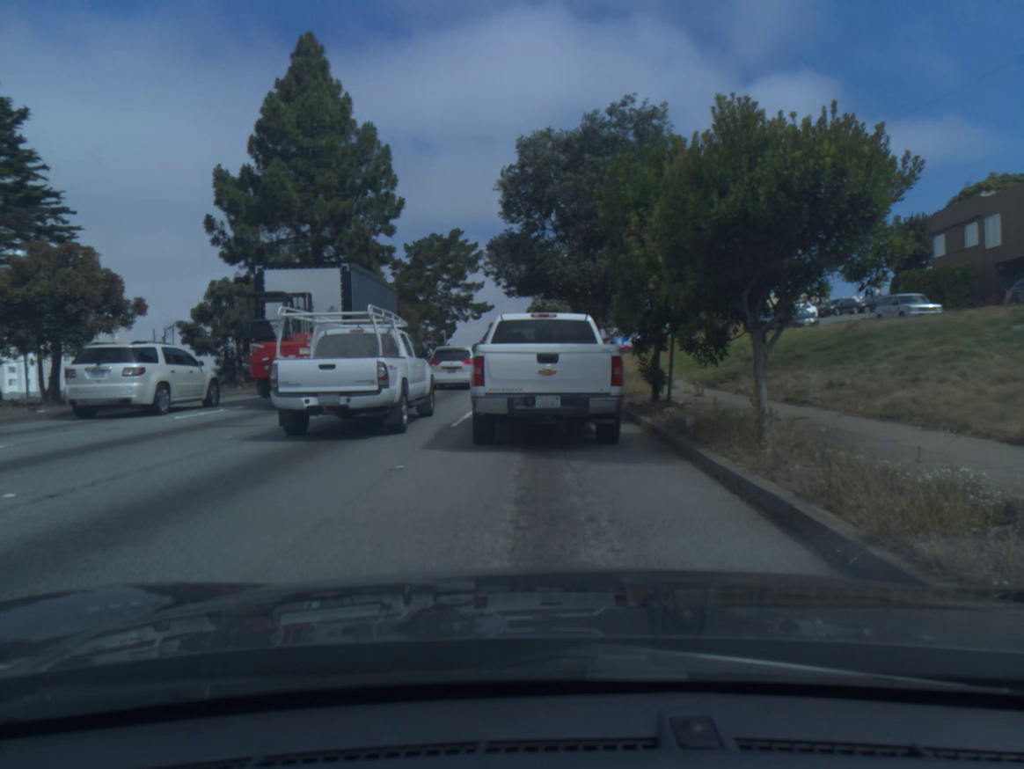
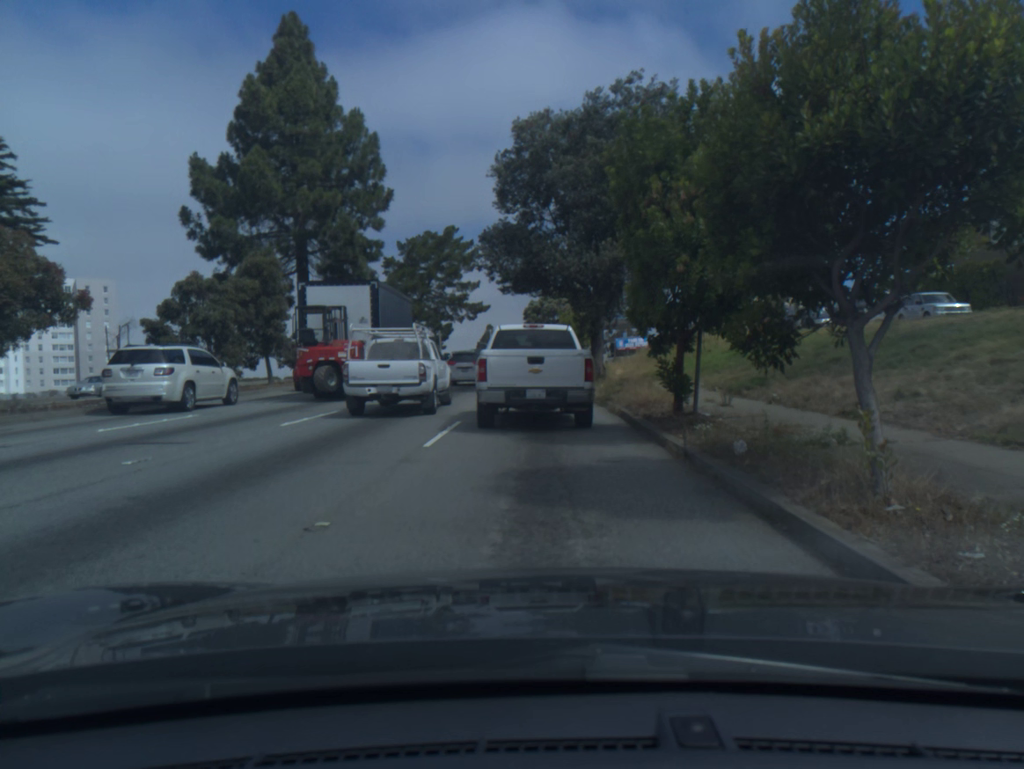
(0.0, +2.8) m; 0°
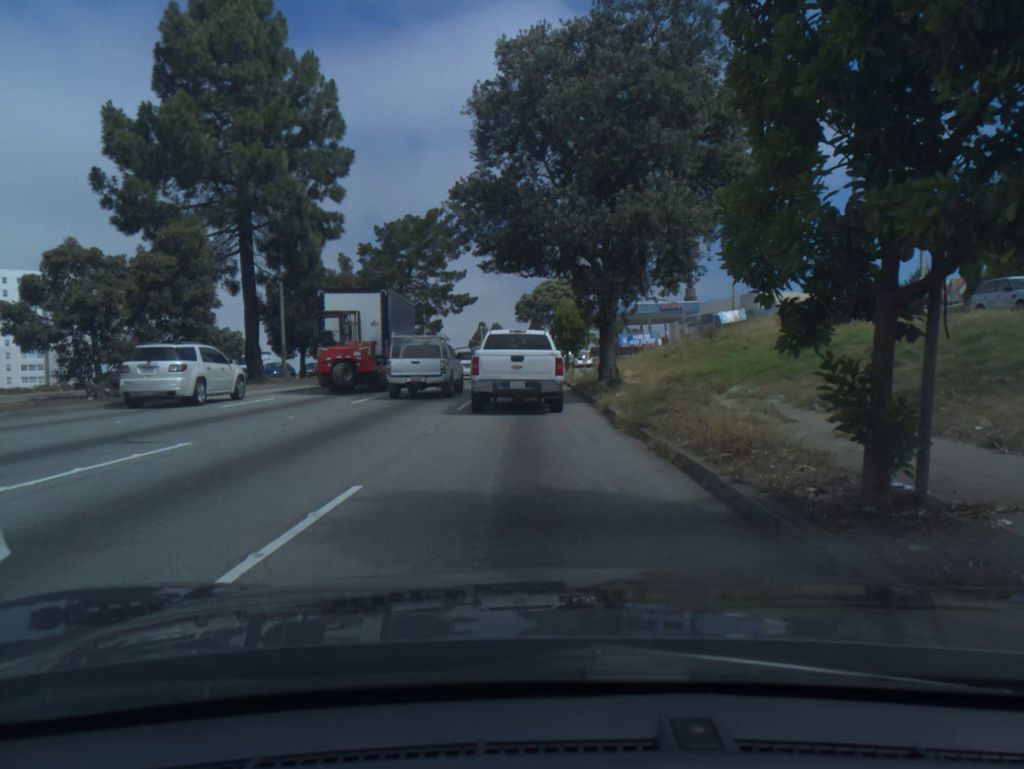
(0.0, +7.7) m; 0°
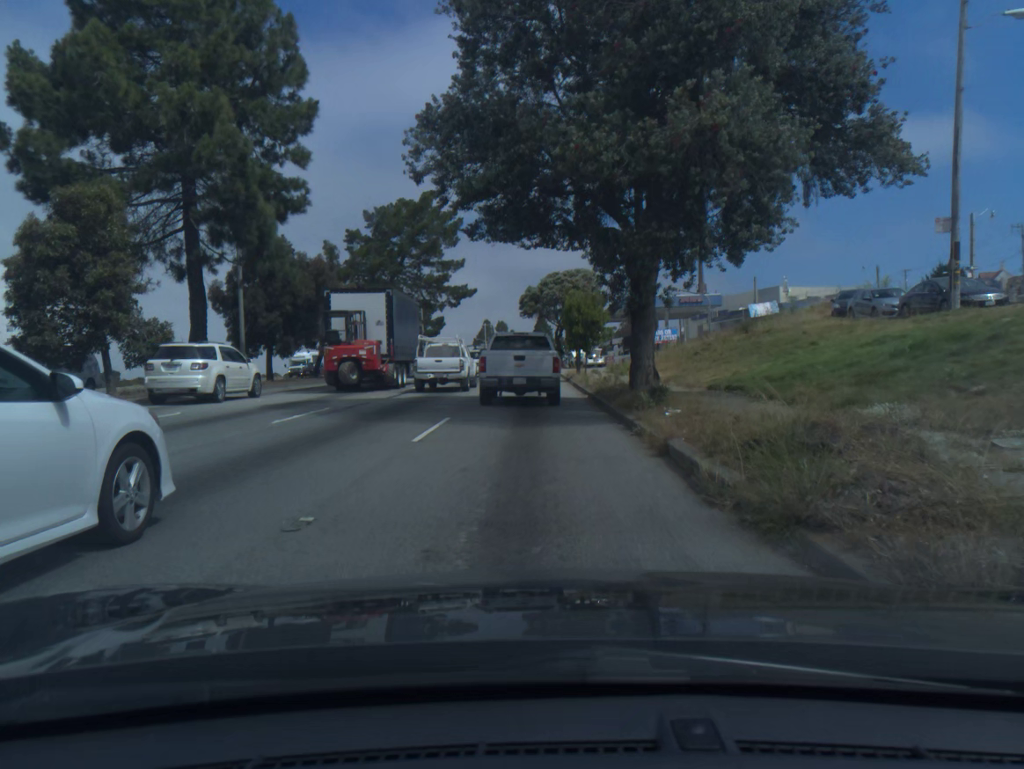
(0.0, +6.8) m; 0°
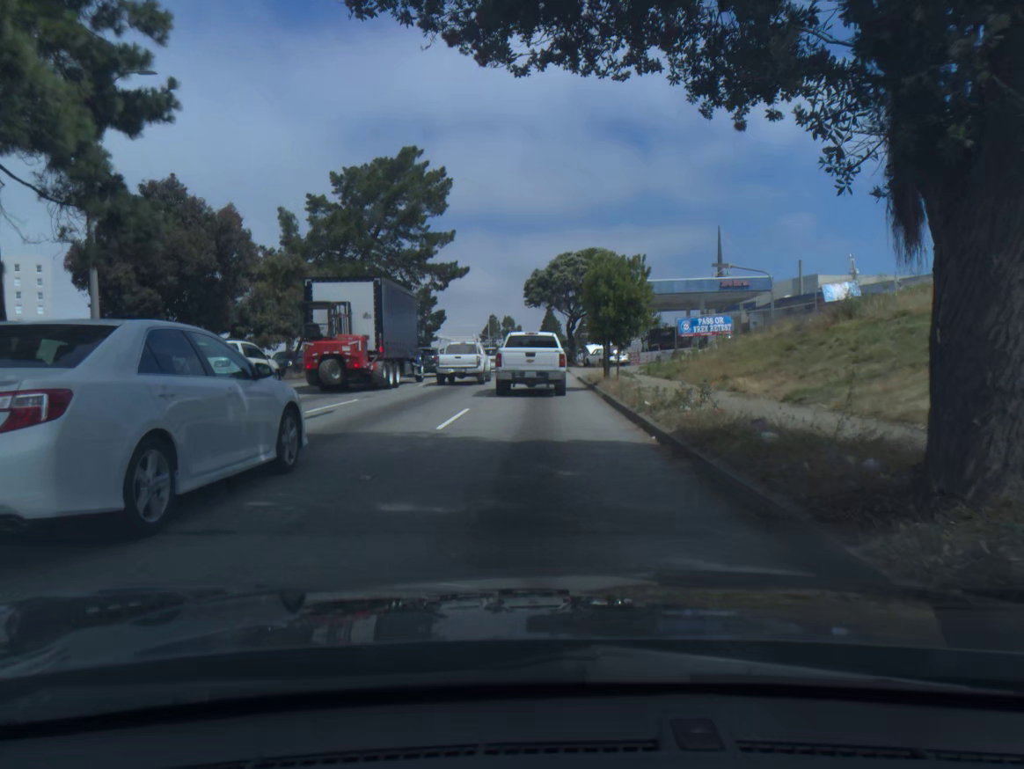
(-0.1, +12.8) m; -1°
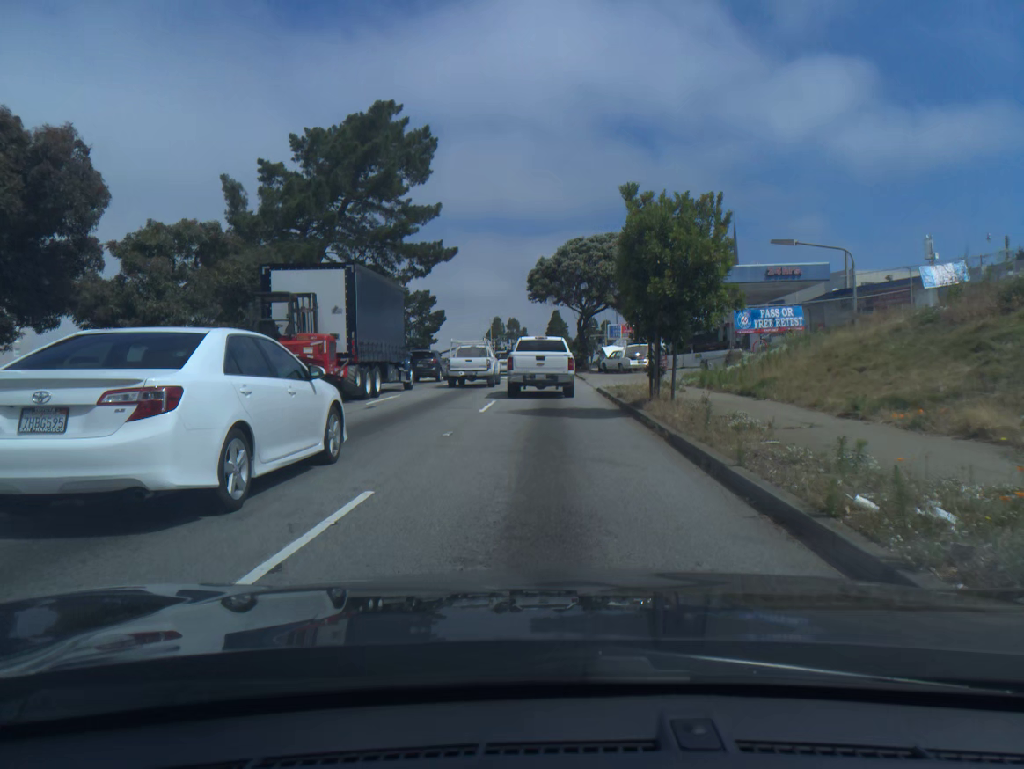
(0.0, +10.0) m; 0°
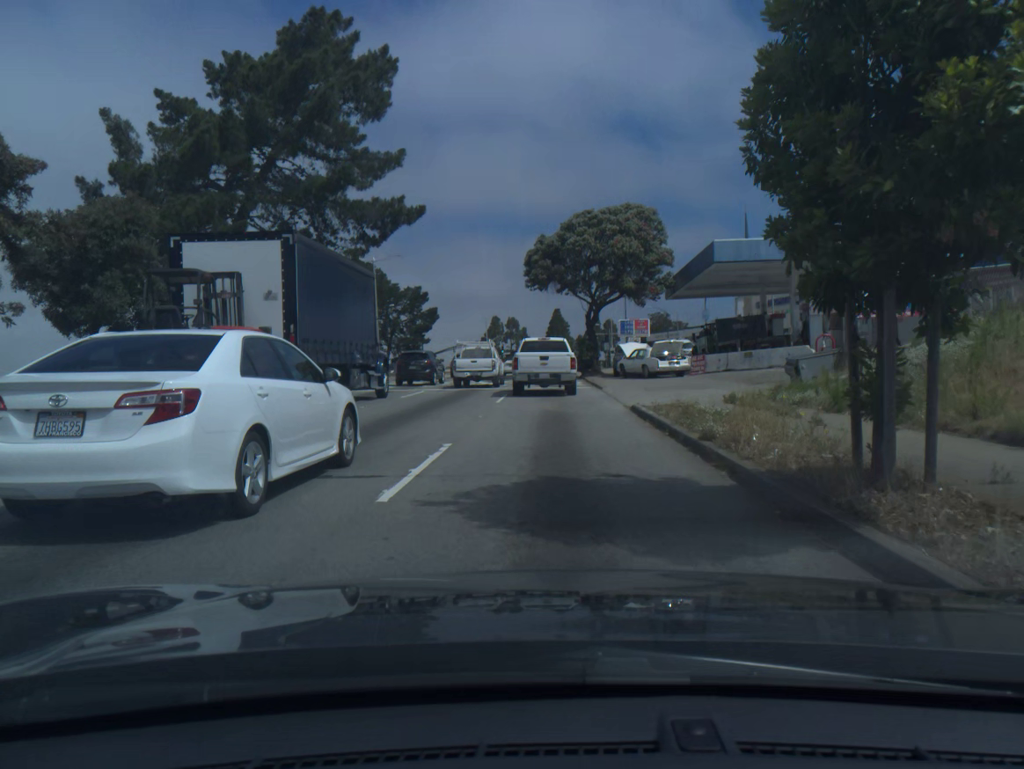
(0.0, +10.8) m; 0°
